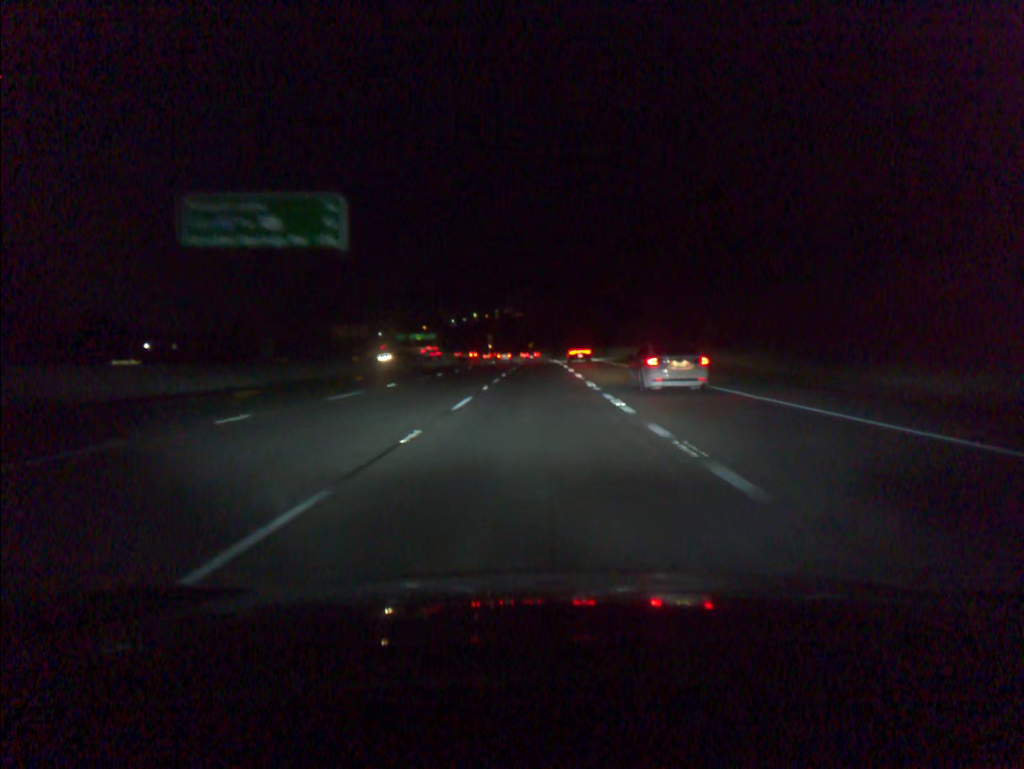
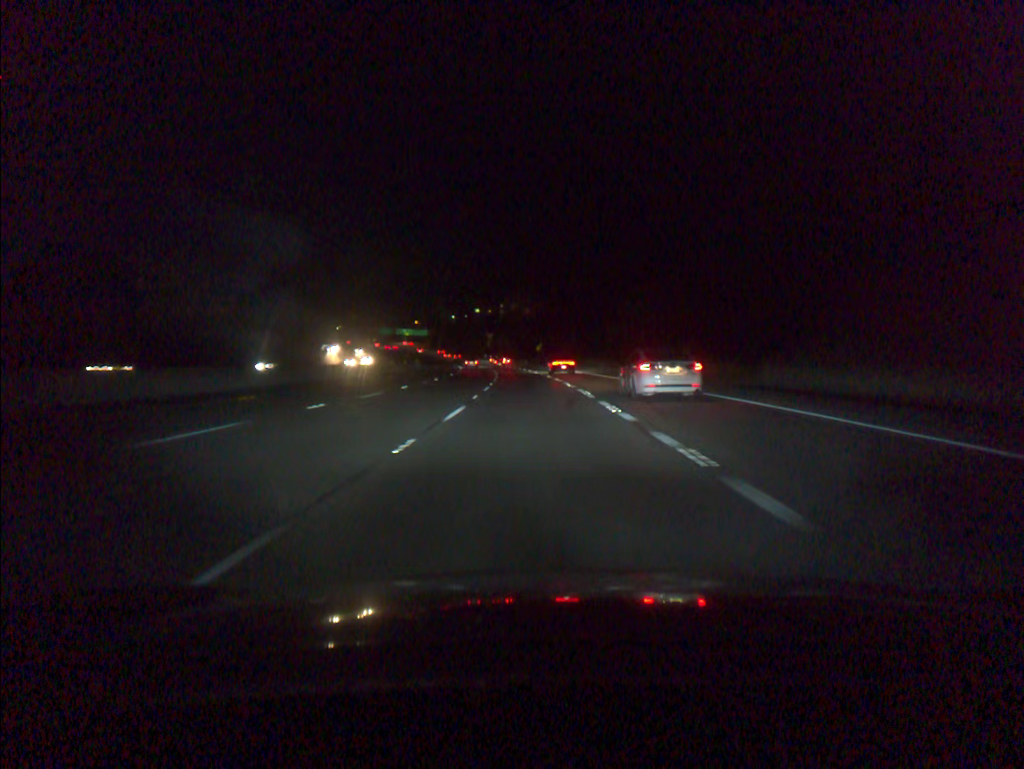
(-0.2, +72.7) m; -1°
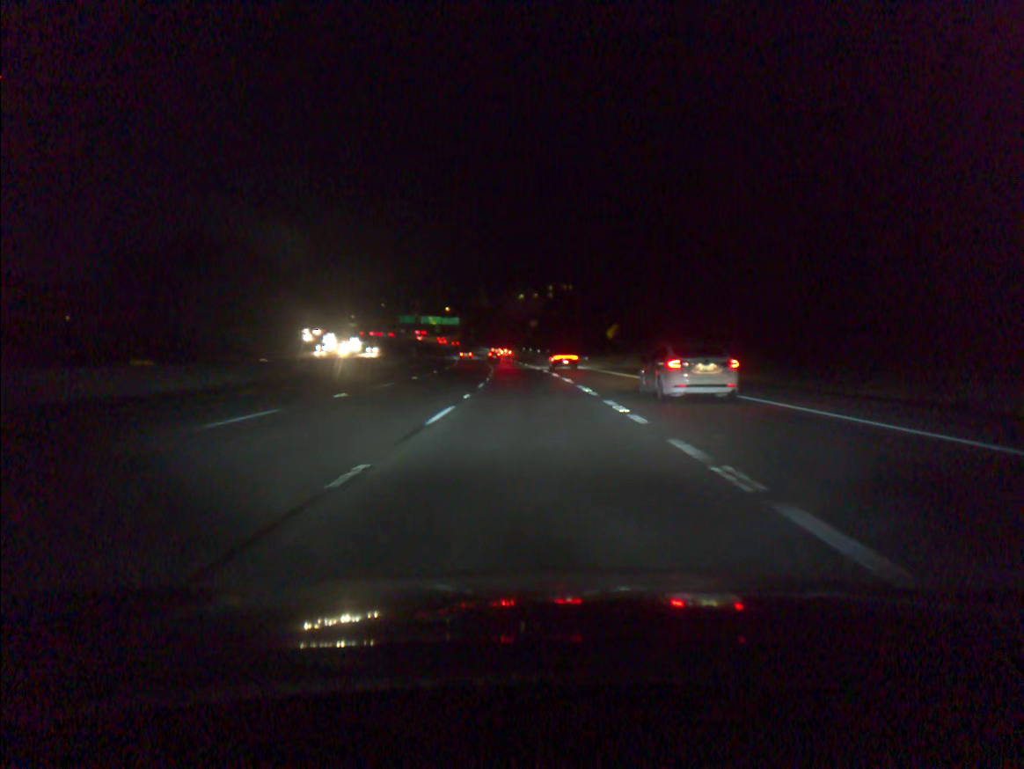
(-2.3, +73.0) m; -4°
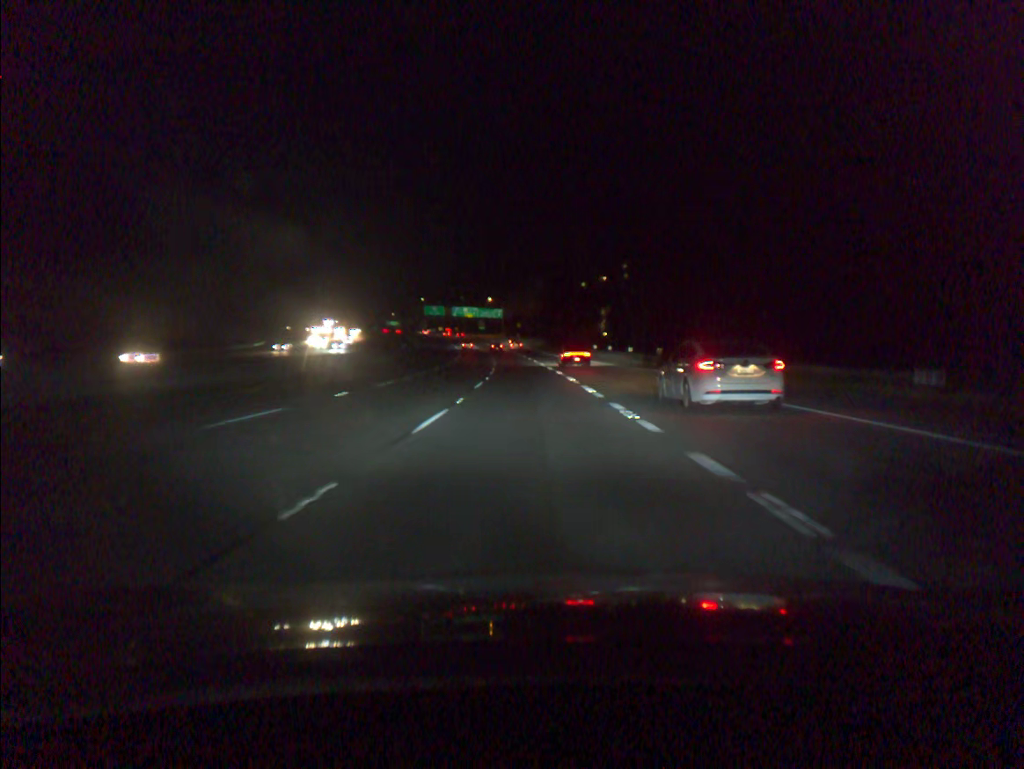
(-2.6, +73.2) m; -4°
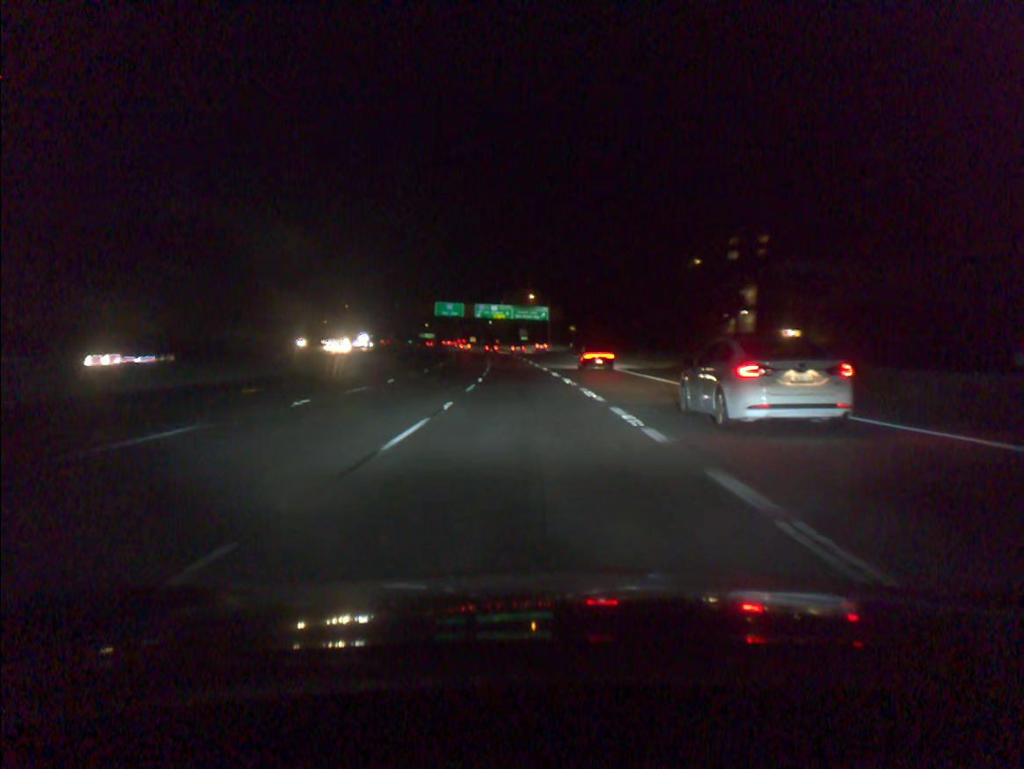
(-2.4, +73.1) m; -4°
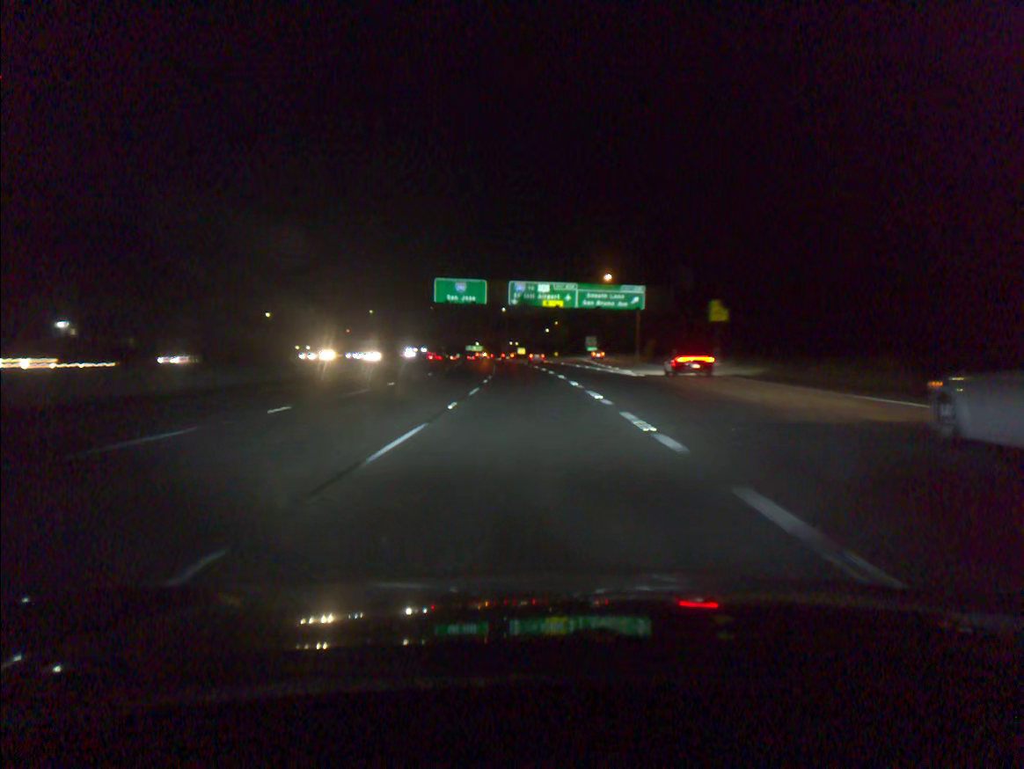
(-2.8, +72.6) m; -4°
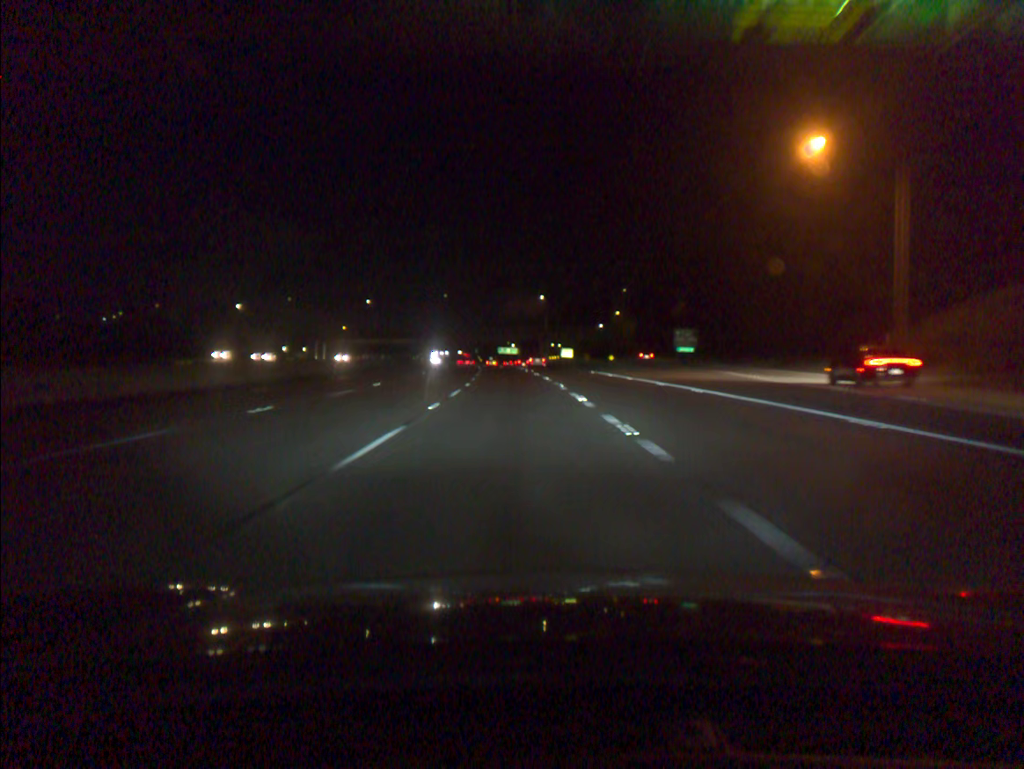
(-2.2, +72.1) m; -3°
